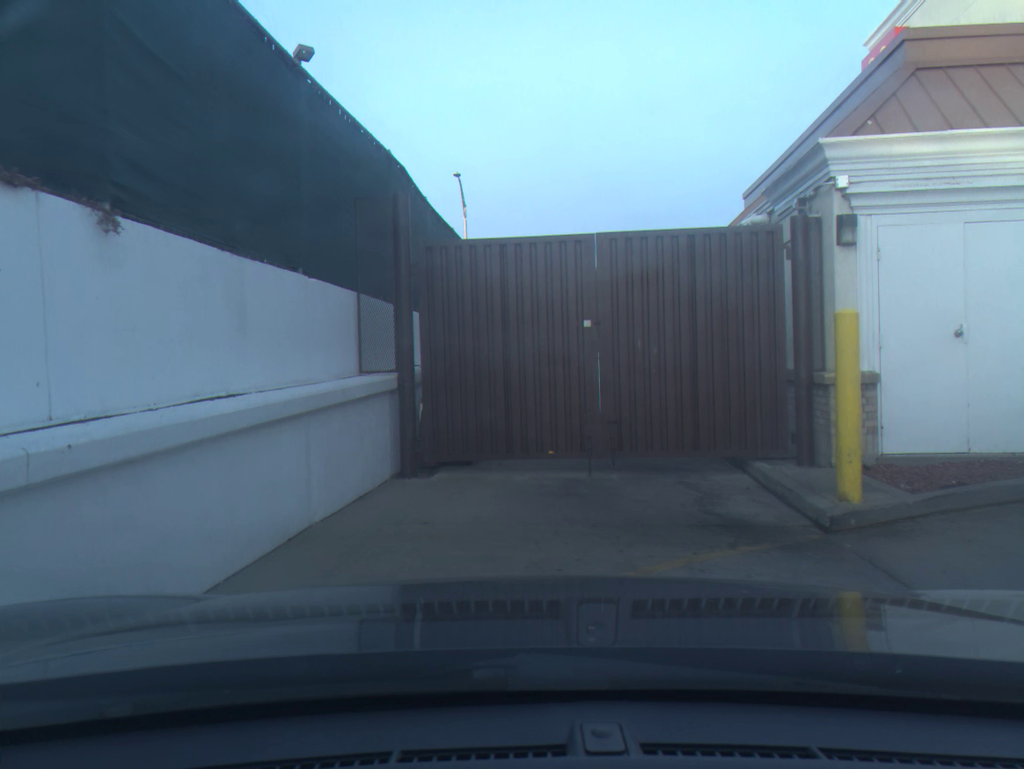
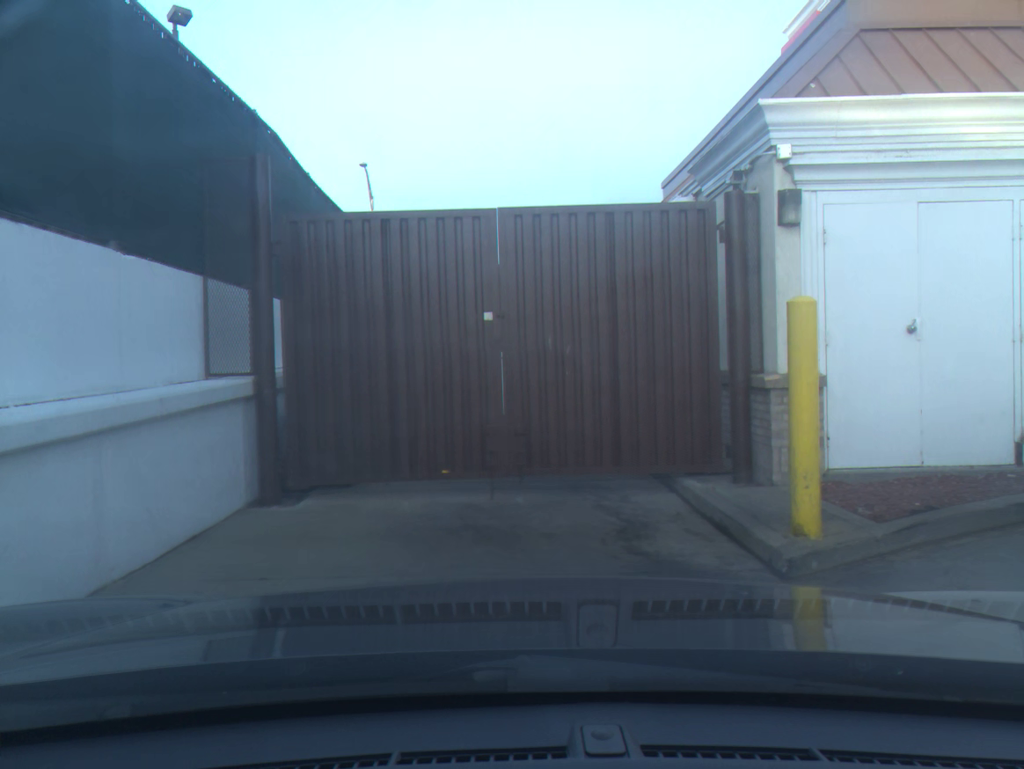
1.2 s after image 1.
(+0.2, +1.3) m; +6°
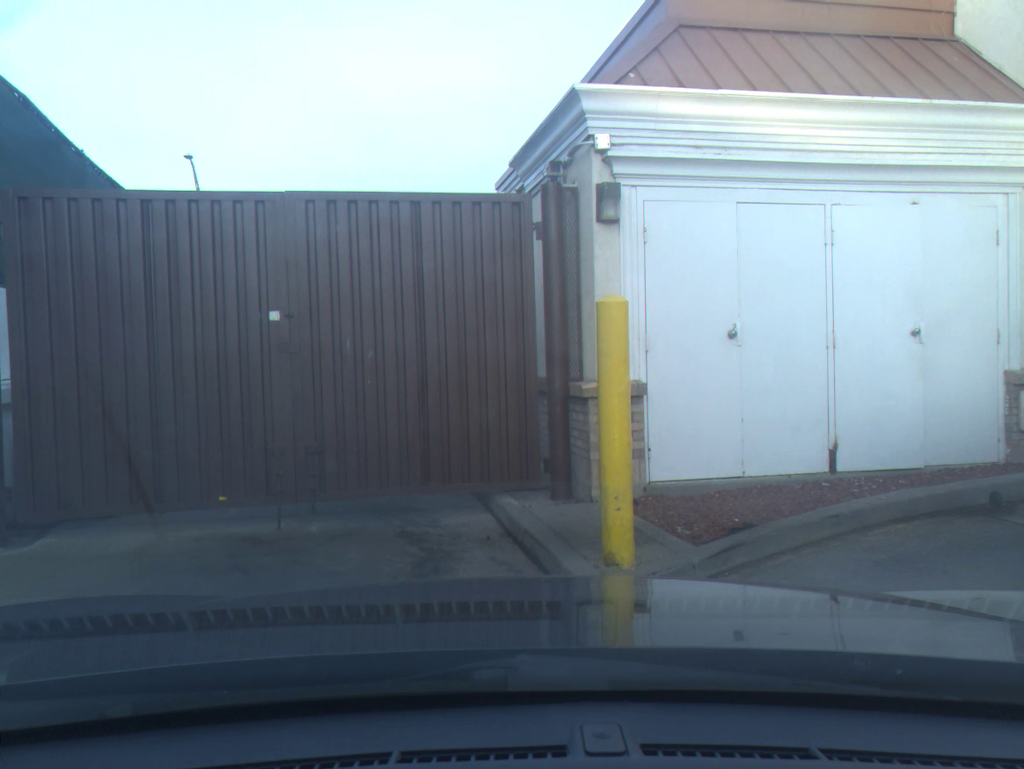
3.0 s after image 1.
(+0.4, +0.6) m; +11°
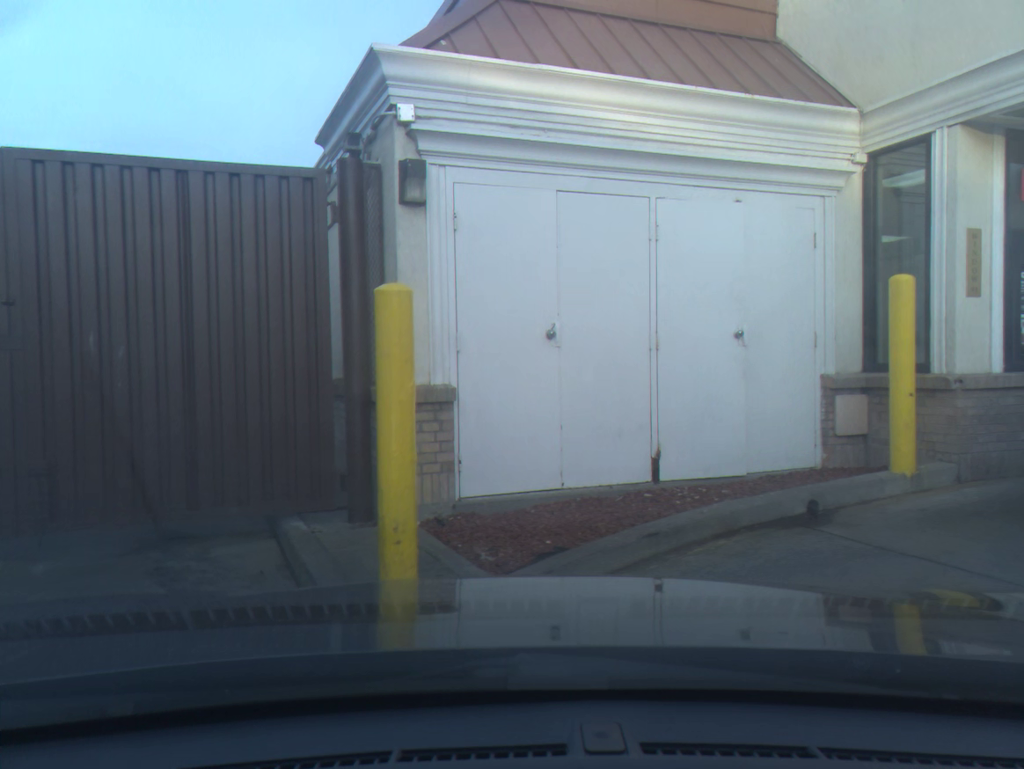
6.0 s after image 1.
(+0.3, +0.5) m; +10°
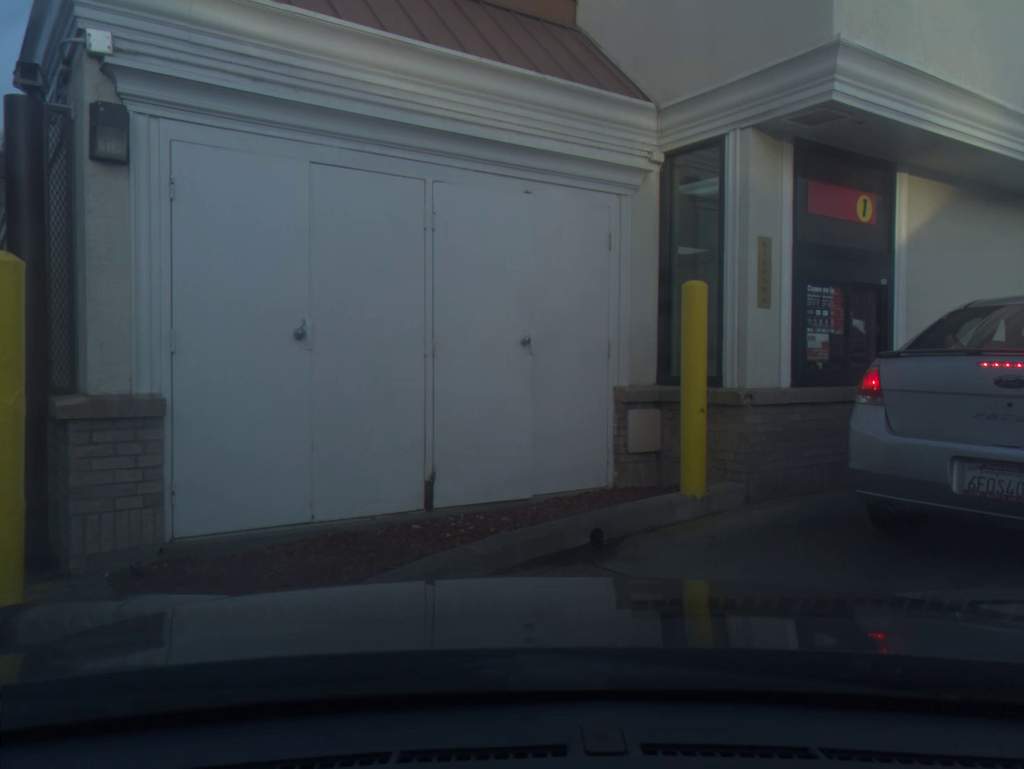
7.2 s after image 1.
(+0.4, +0.7) m; +13°
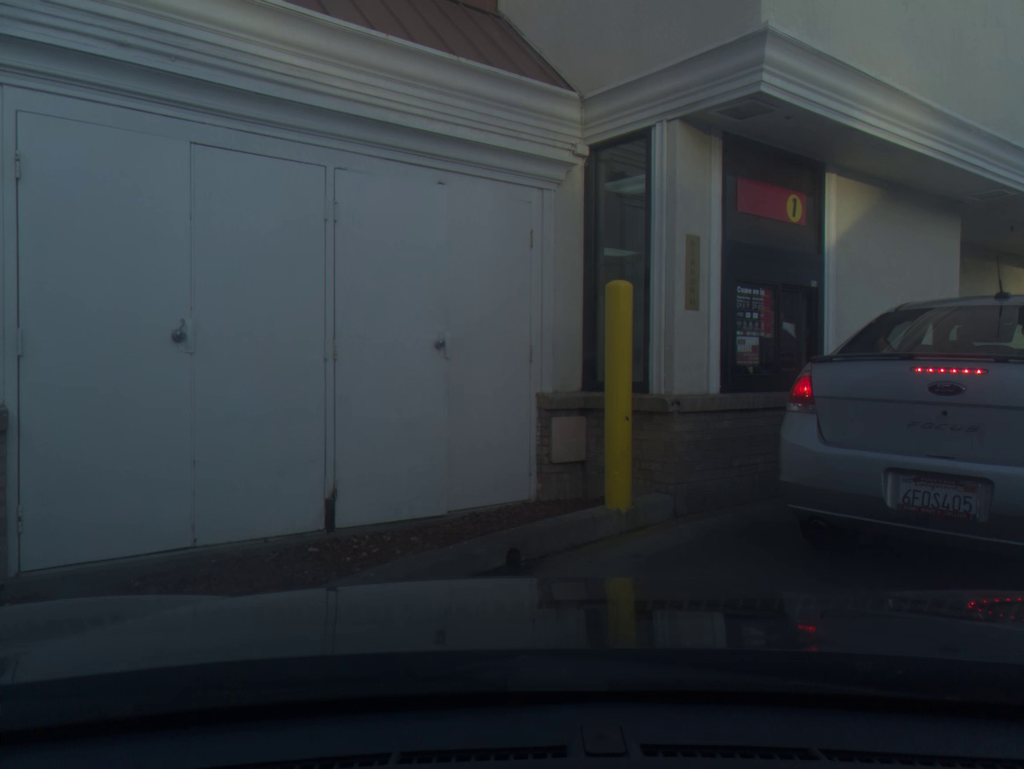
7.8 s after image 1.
(+0.1, +0.4) m; +5°
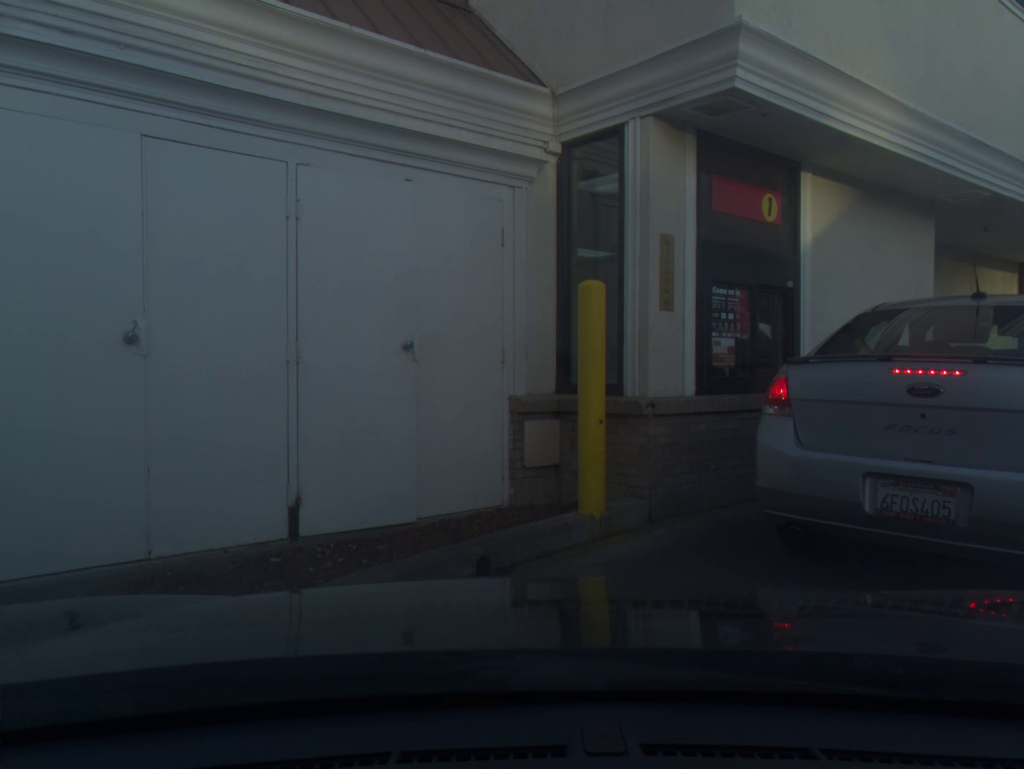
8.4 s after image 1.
(0.0, +0.1) m; +2°
